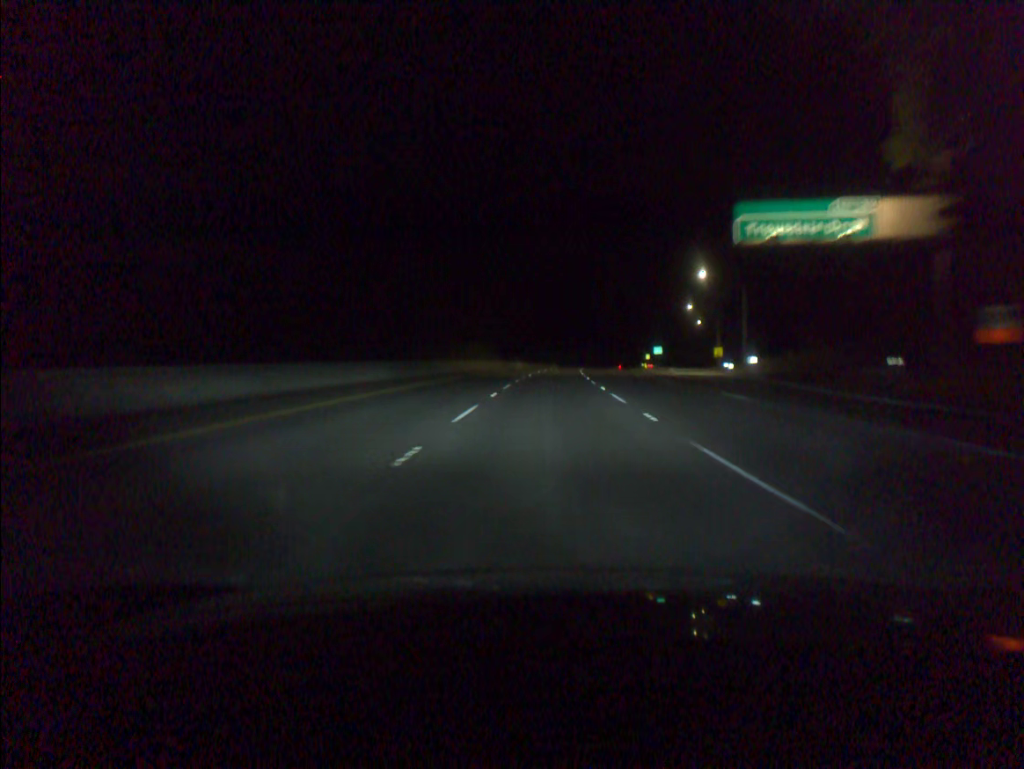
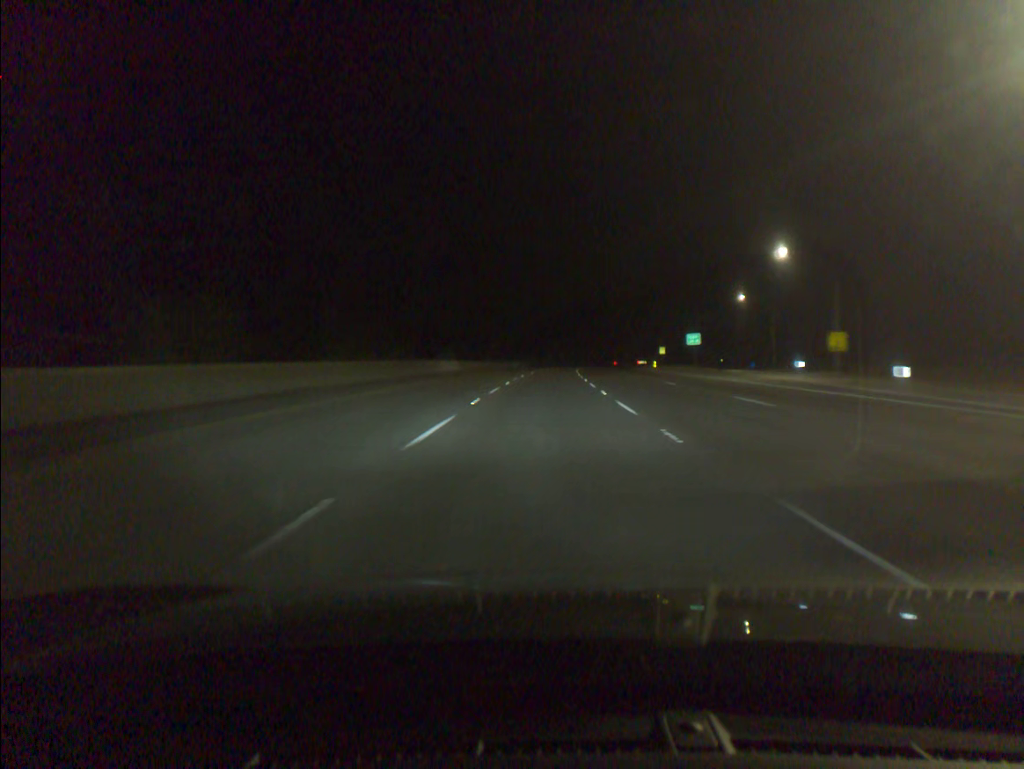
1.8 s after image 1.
(+1.4, +61.8) m; +3°
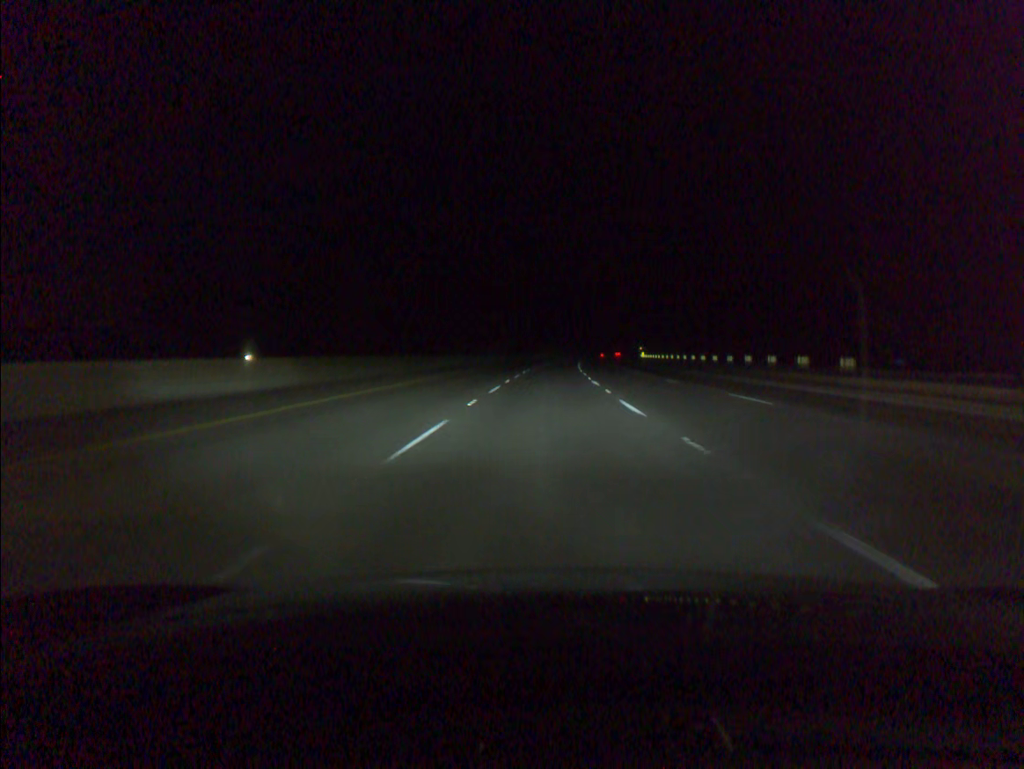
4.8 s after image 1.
(+3.2, +103.2) m; +4°
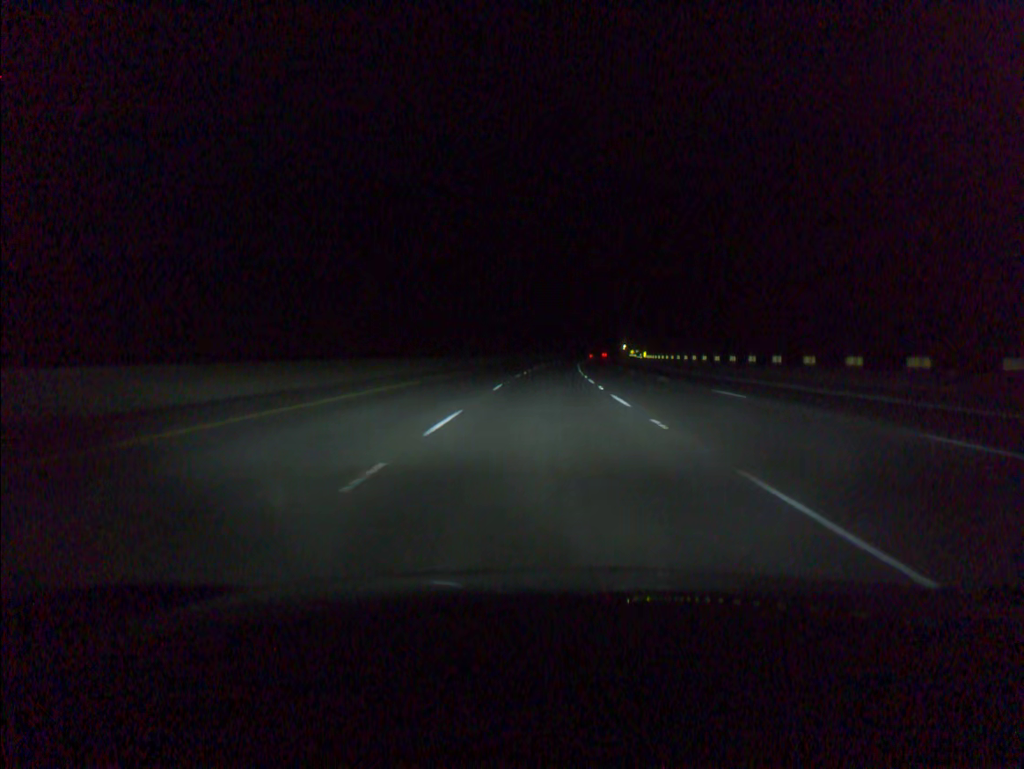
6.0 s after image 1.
(+0.6, +41.3) m; +2°
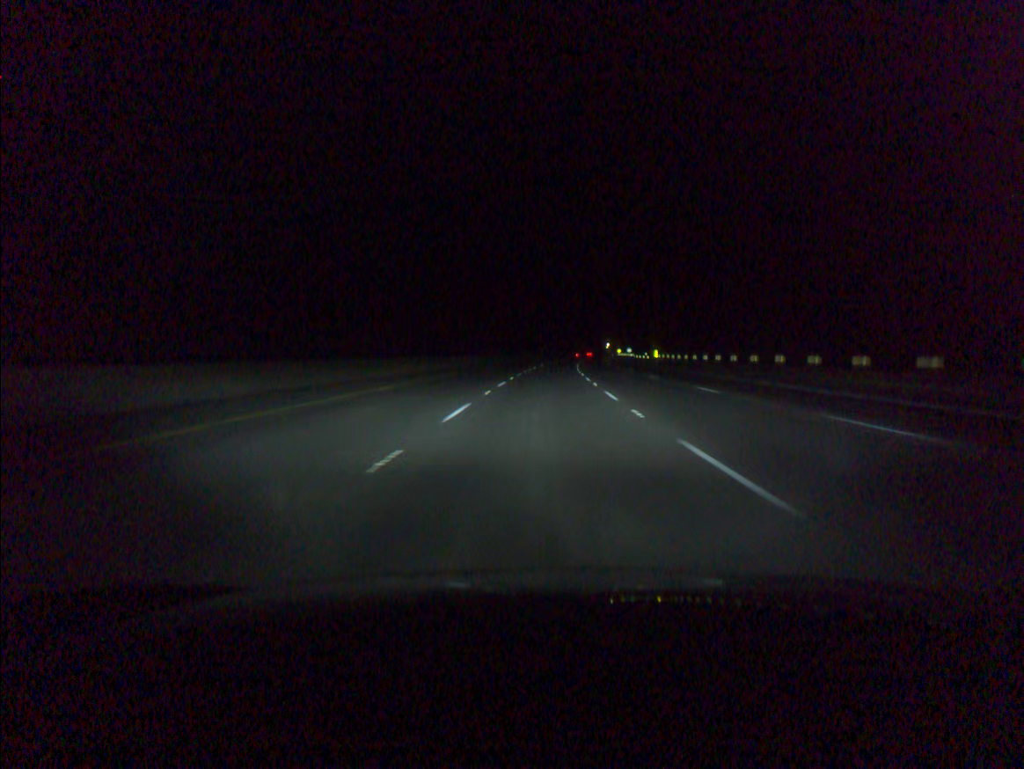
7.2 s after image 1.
(+0.6, +41.2) m; +2°
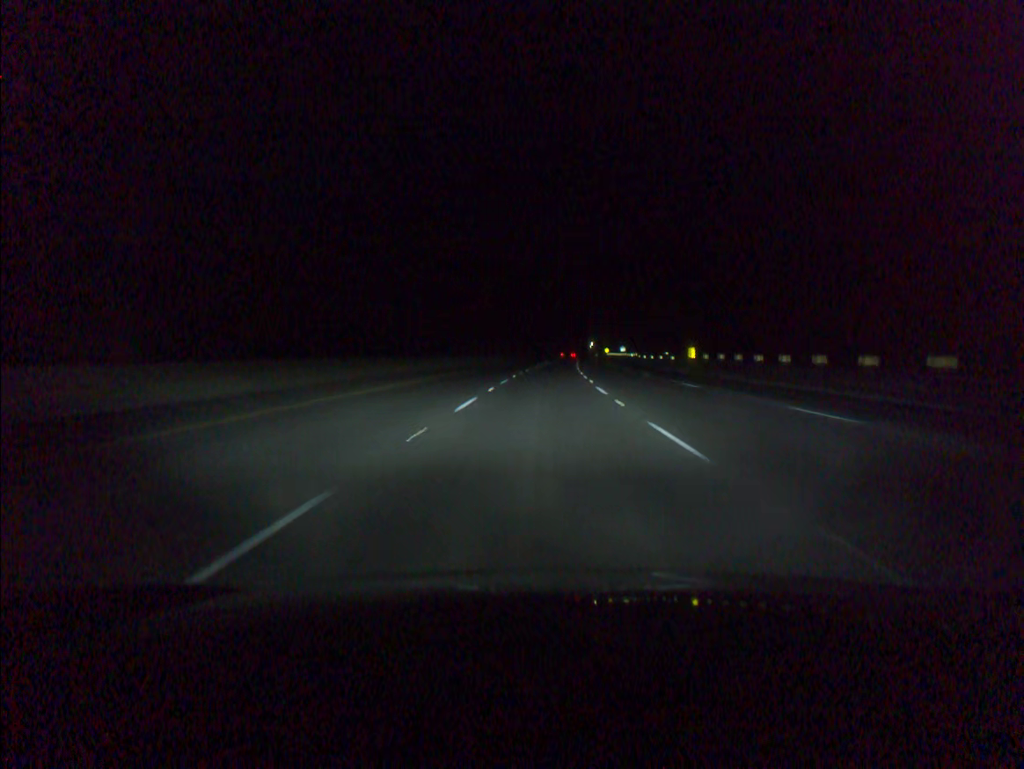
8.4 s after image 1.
(+0.5, +41.1) m; +1°
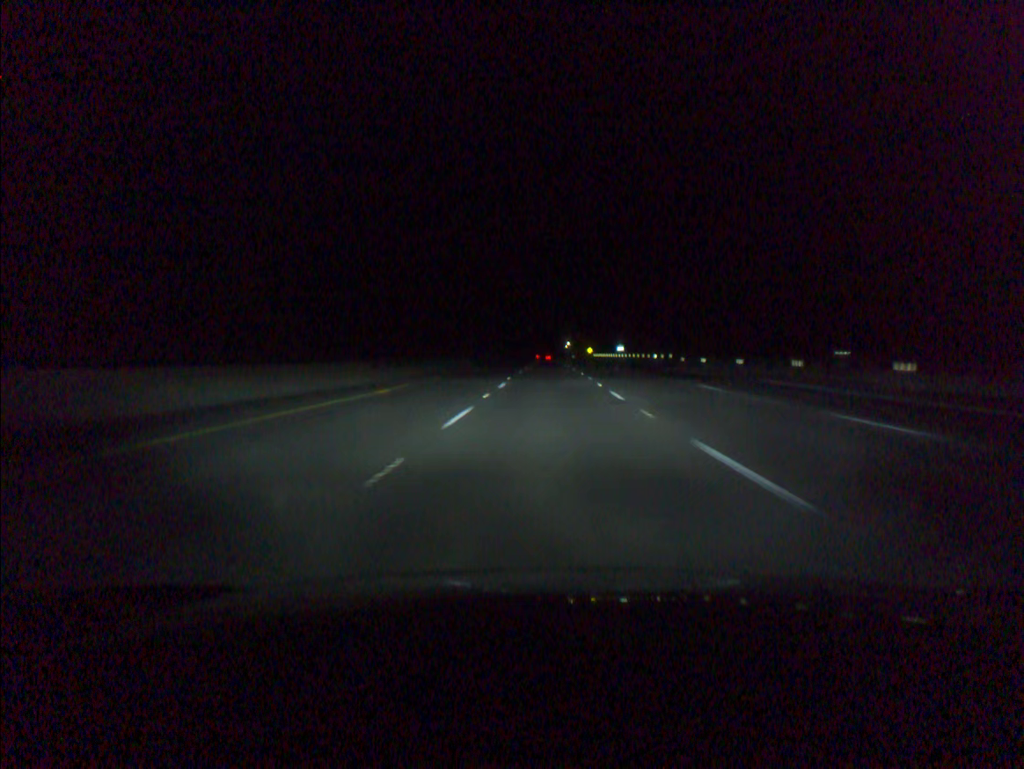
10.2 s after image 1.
(+1.1, +61.5) m; +2°
